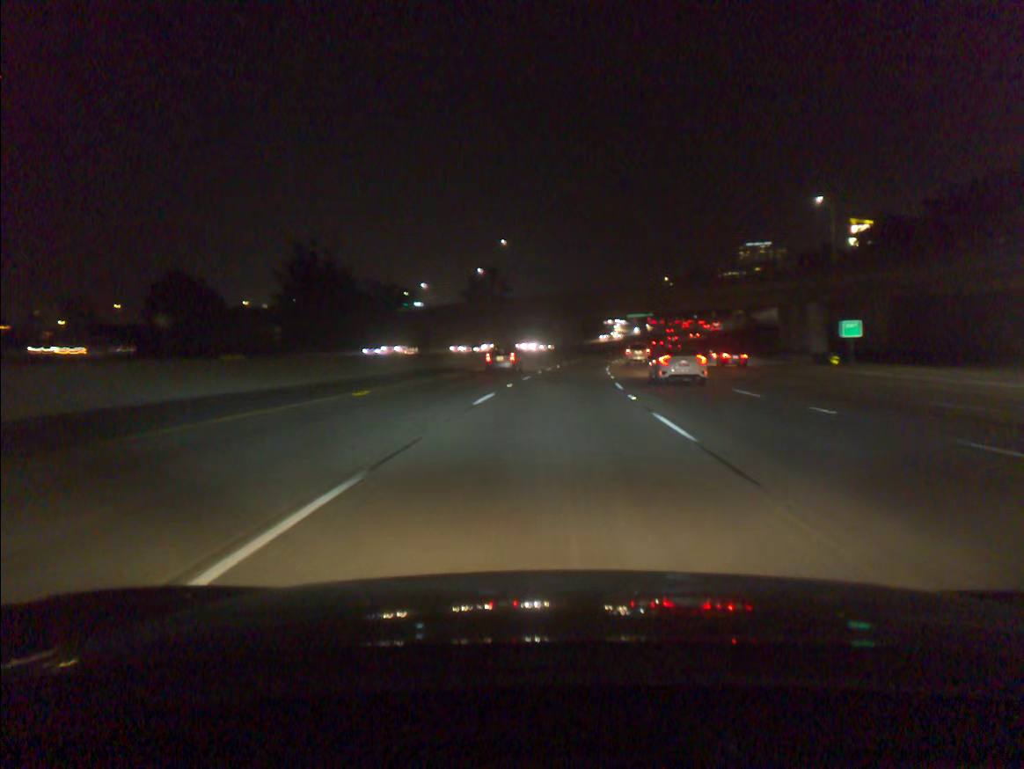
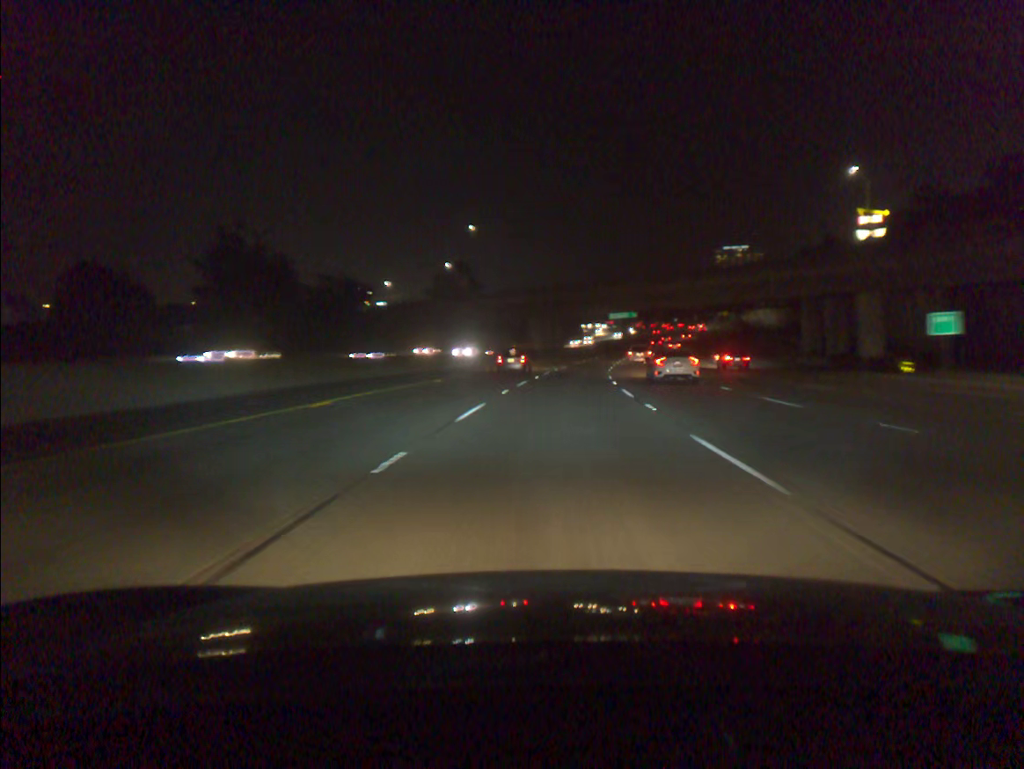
(+0.3, +18.3) m; +2°
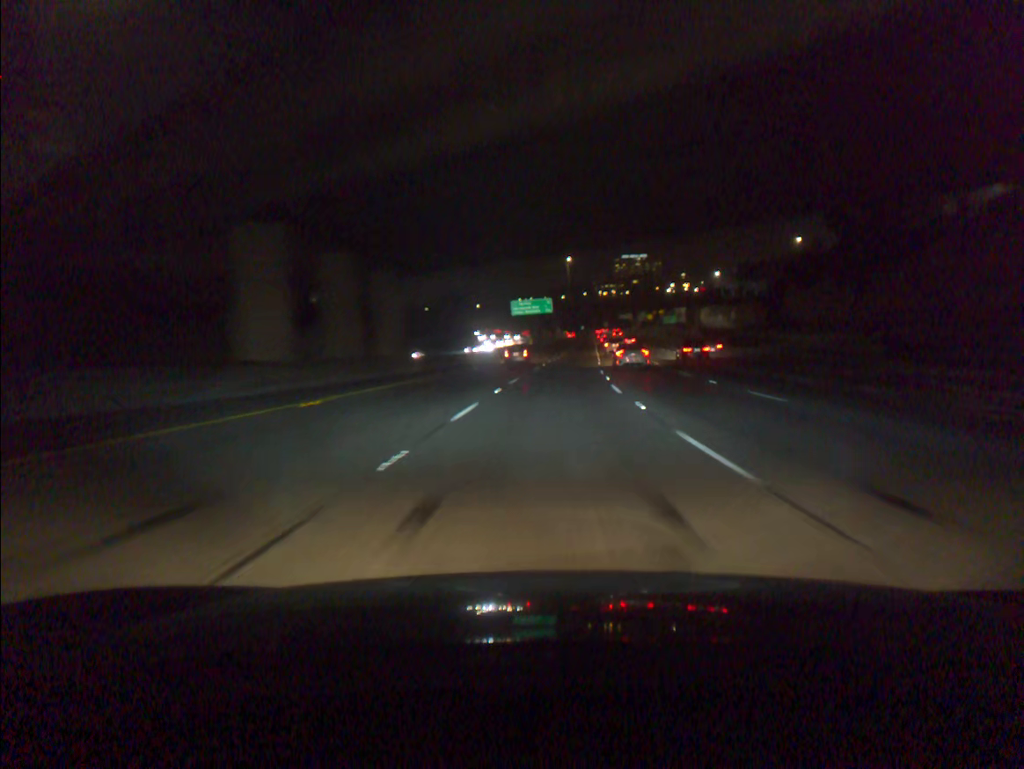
(+4.8, +72.8) m; +8°
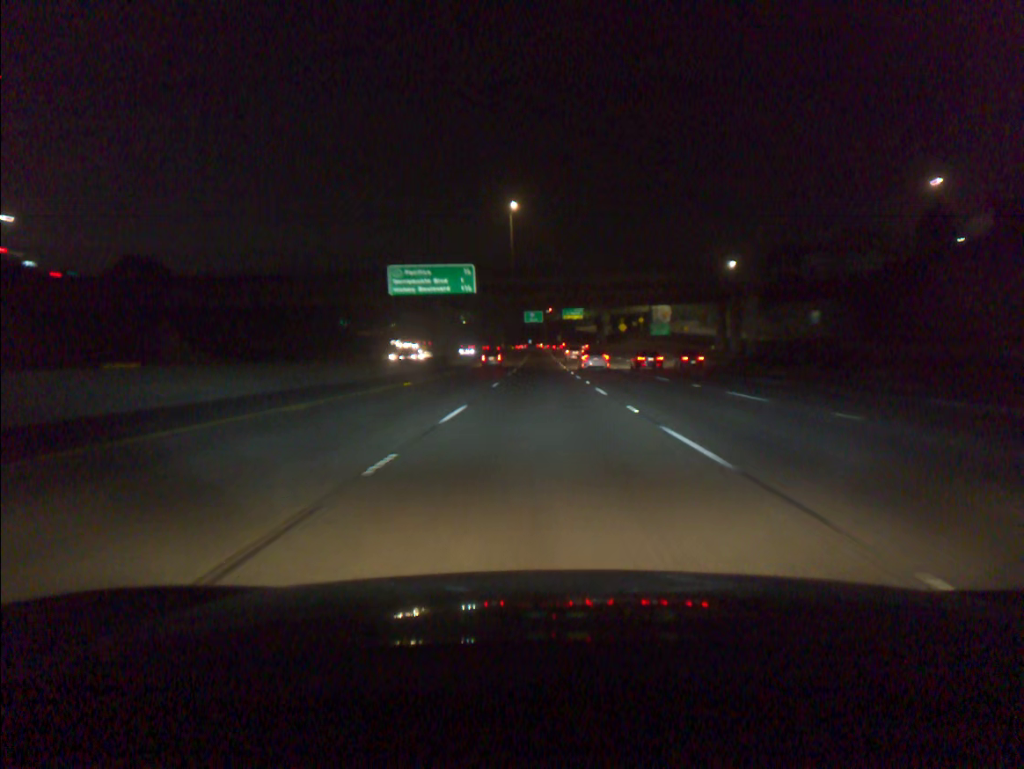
(+3.2, +72.5) m; +4°
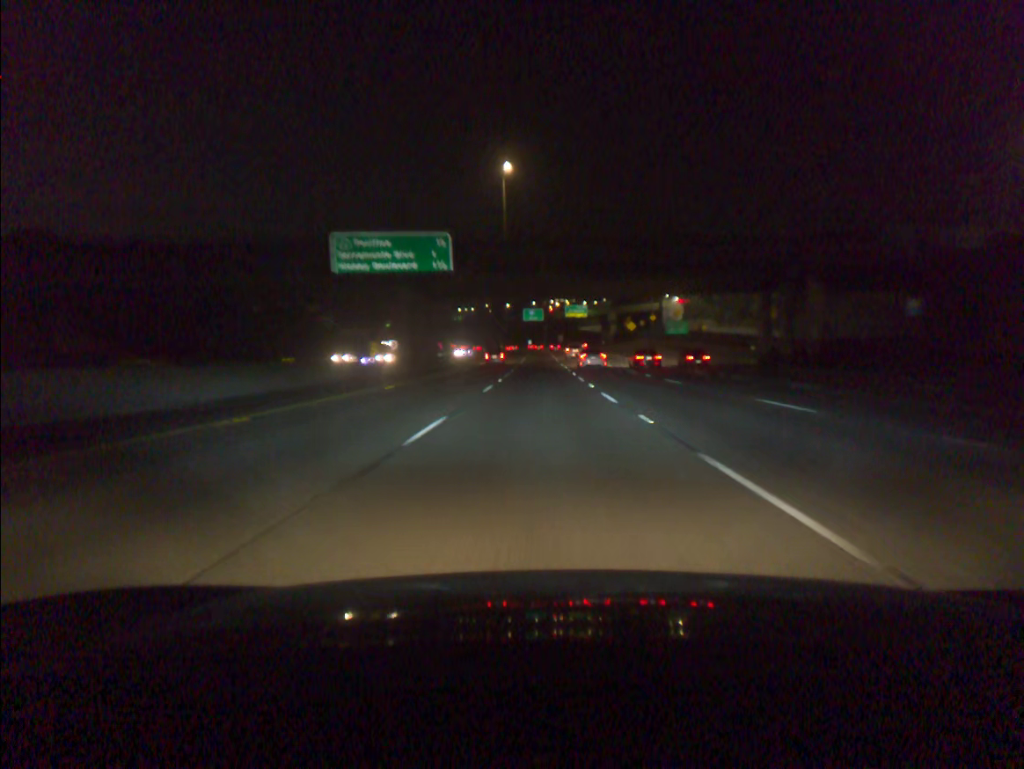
(0.0, +18.0) m; 0°
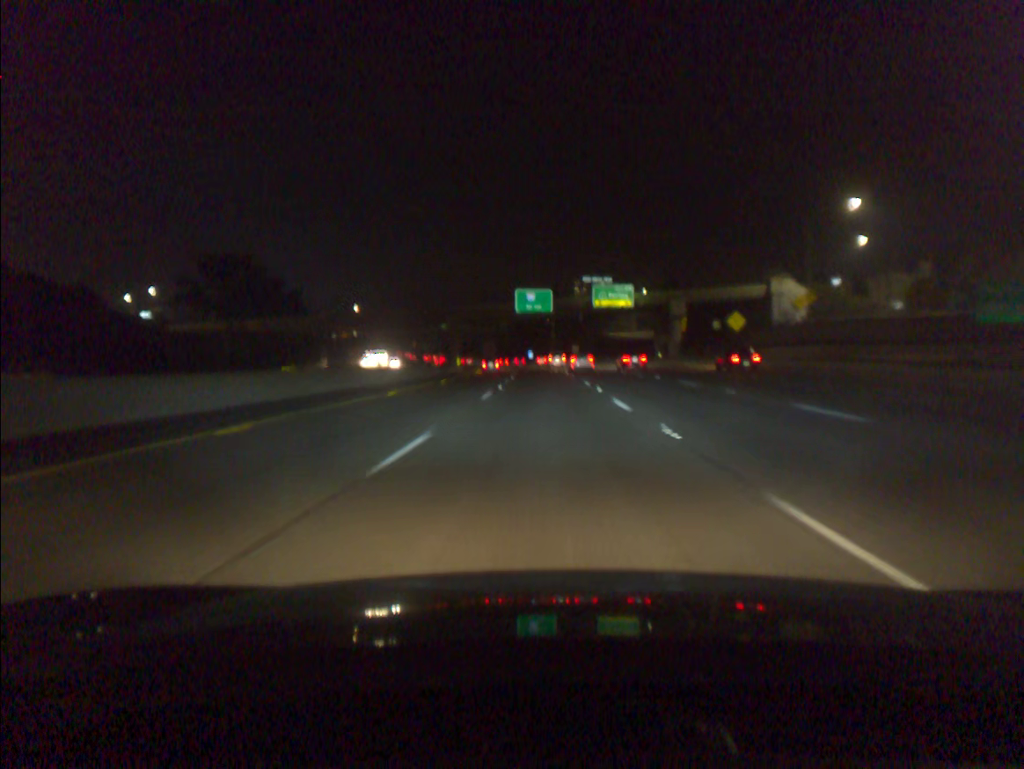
(-0.3, +90.1) m; 0°
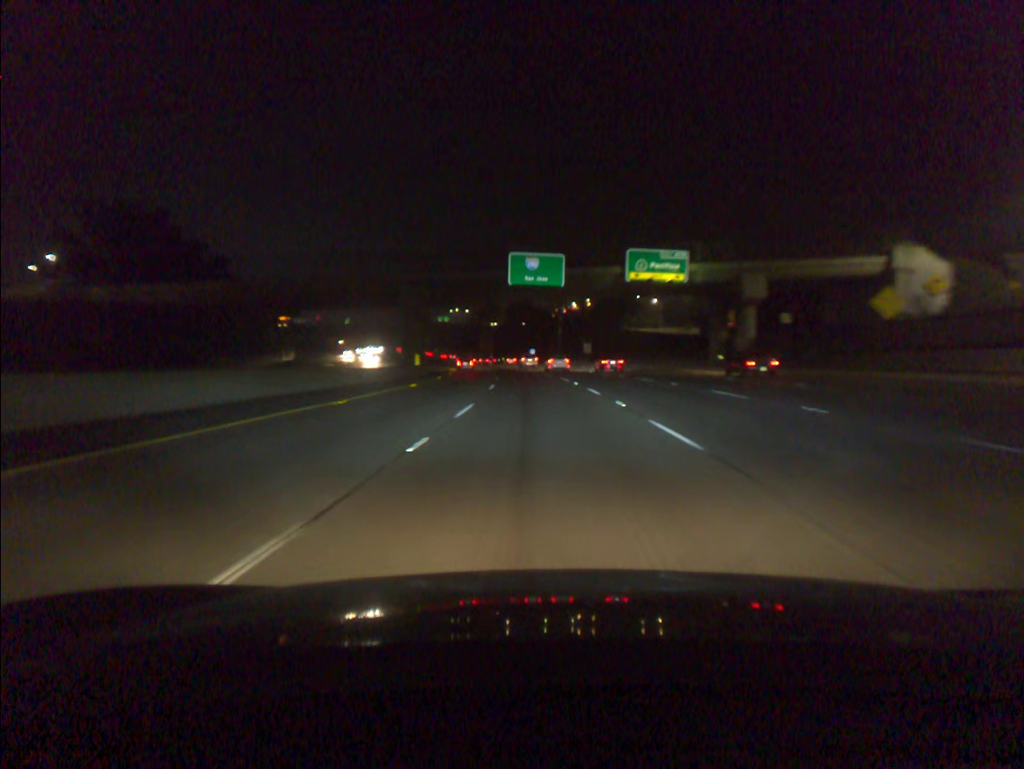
(-0.1, +36.2) m; 0°
